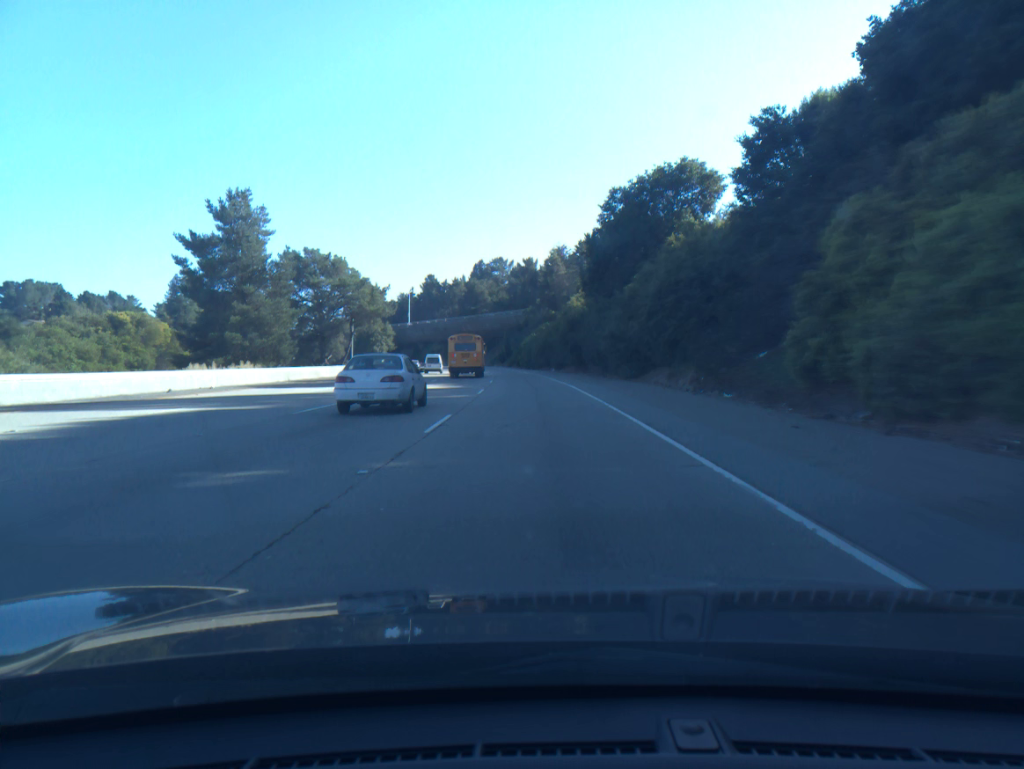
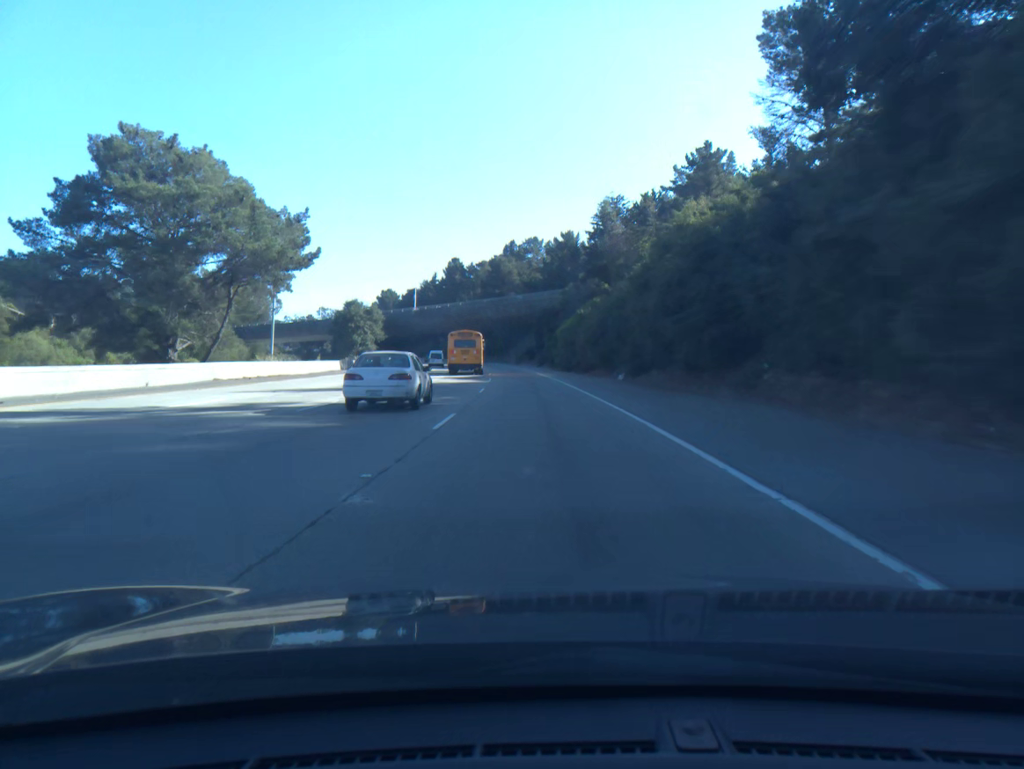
(-0.8, +44.5) m; -2°
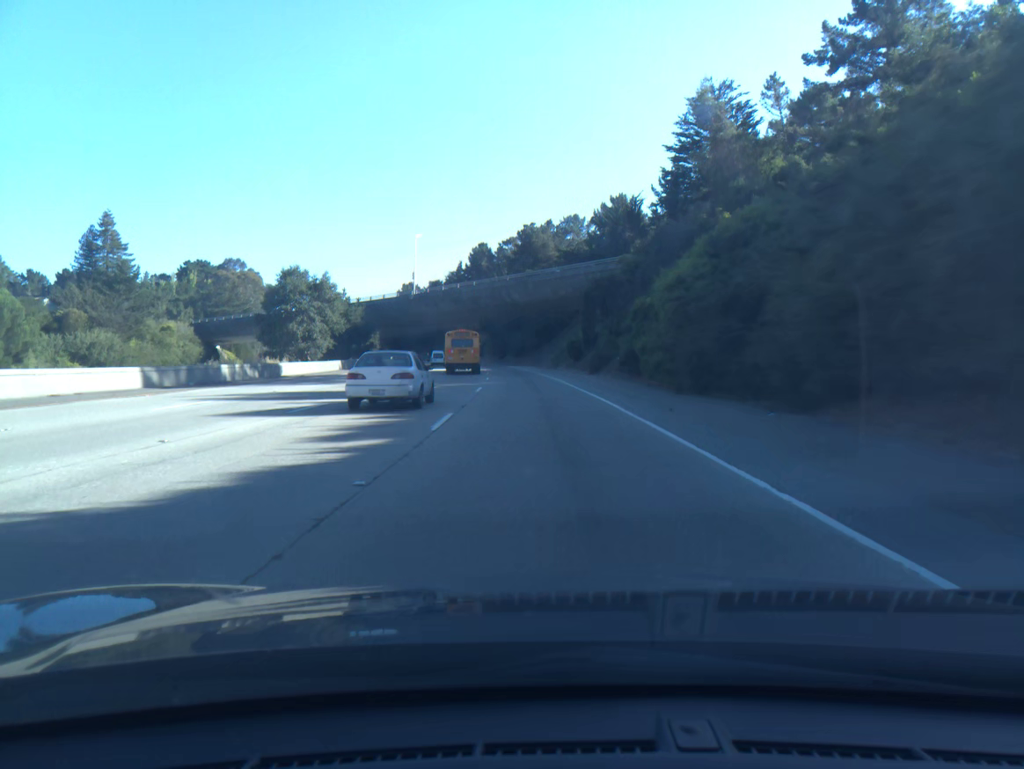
(-1.1, +44.5) m; -3°
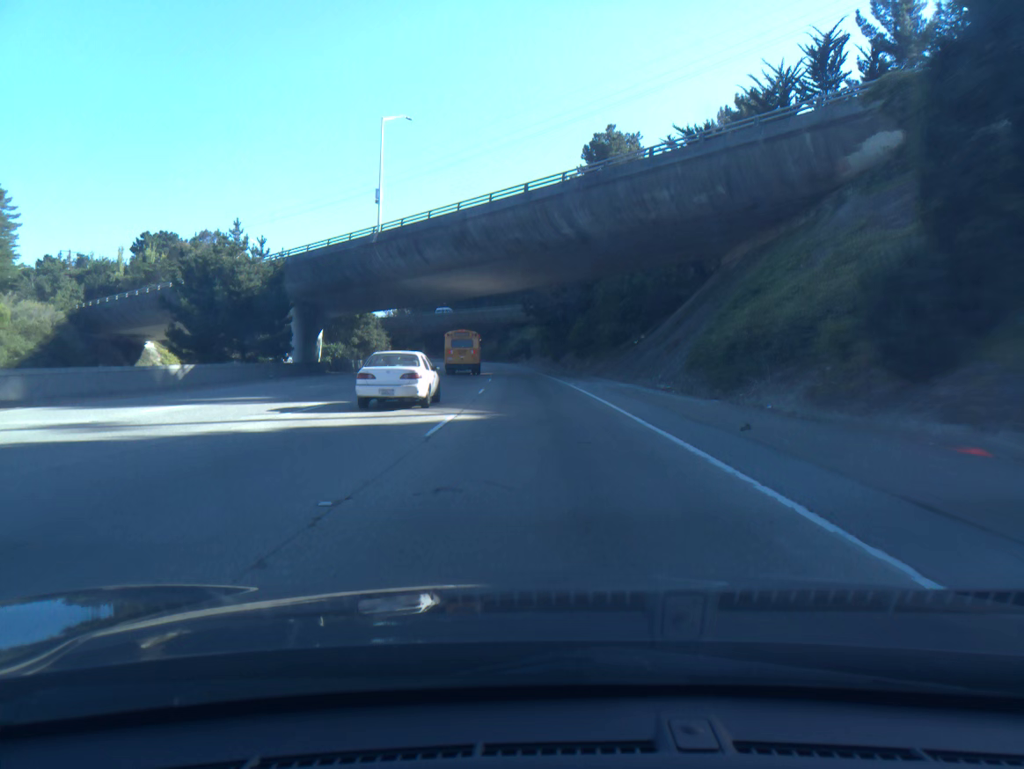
(-2.1, +59.2) m; -4°
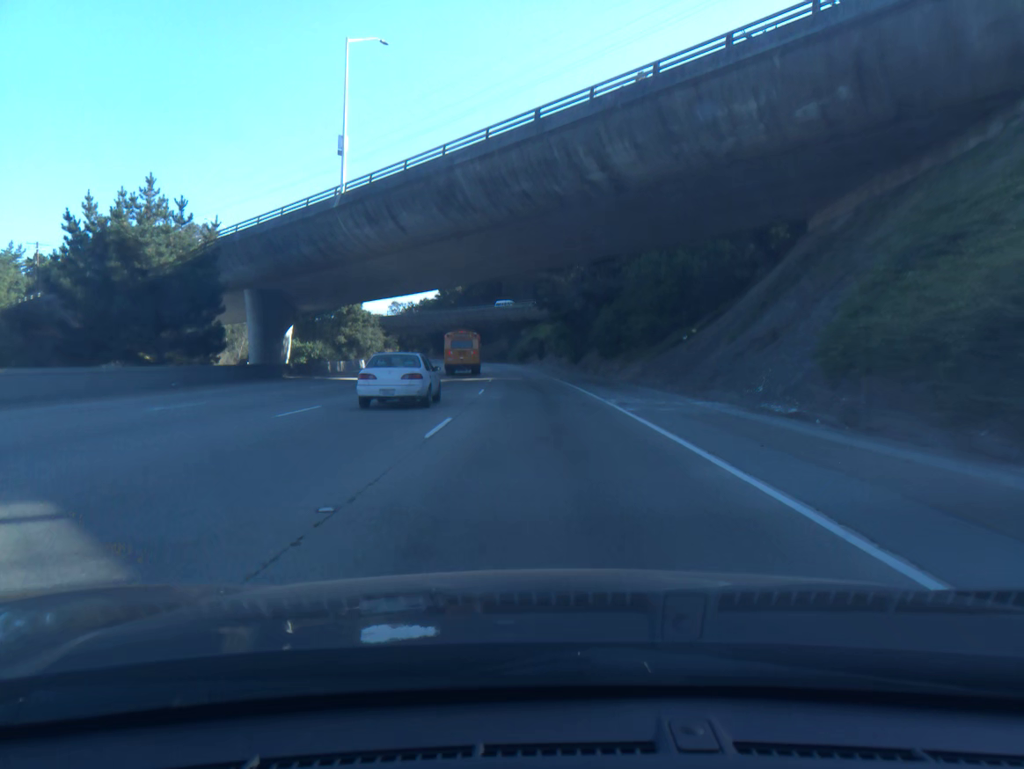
(-0.1, +14.8) m; -1°
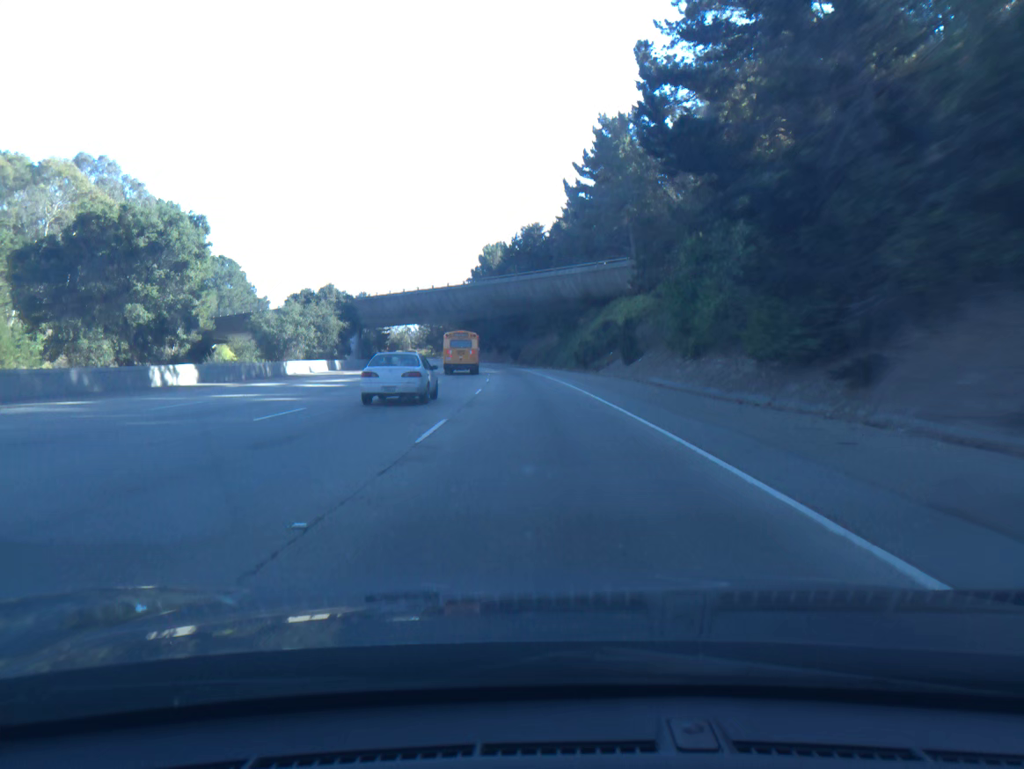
(-1.9, +59.0) m; -4°
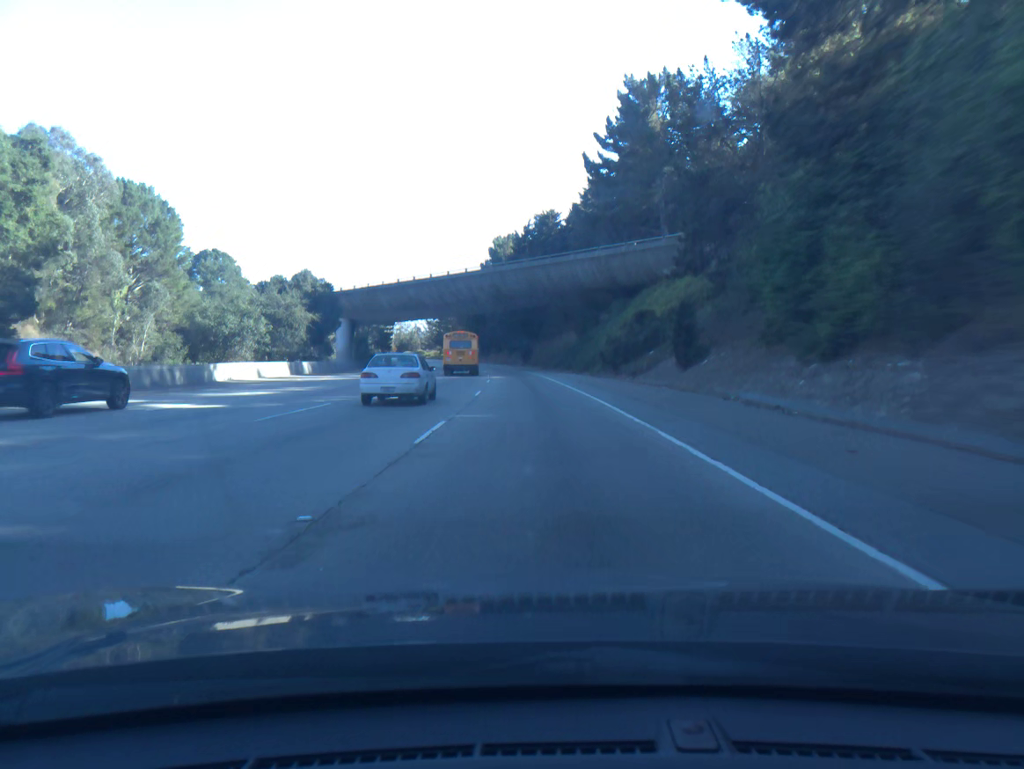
(-0.1, +14.8) m; -1°
